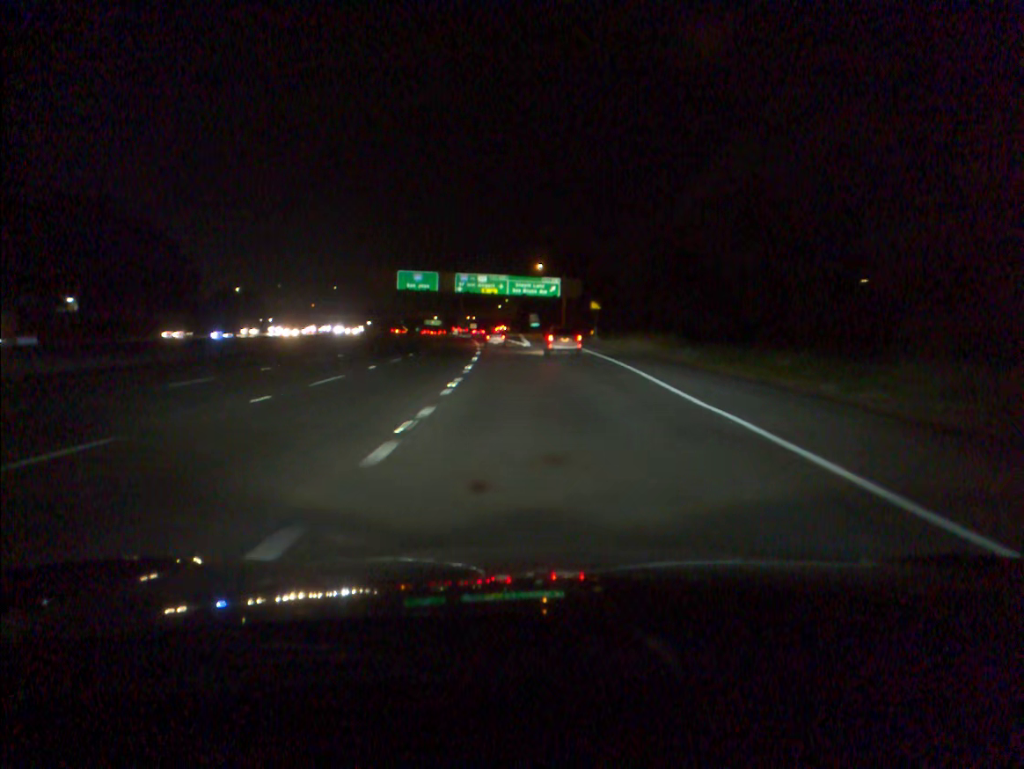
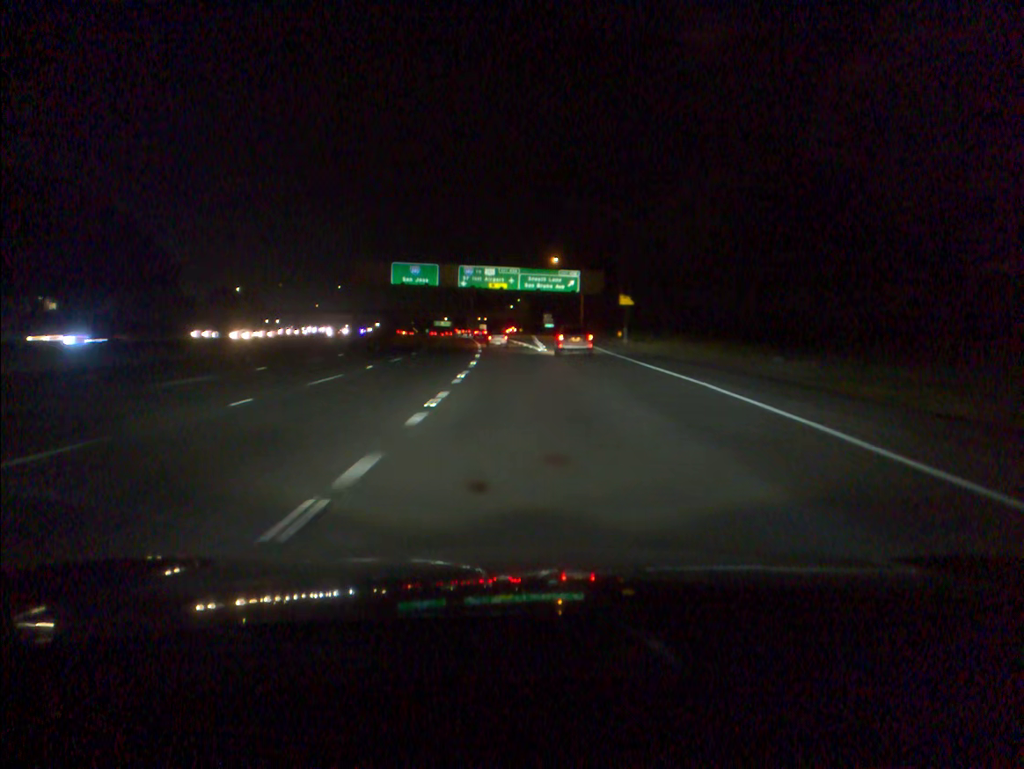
(-0.1, +14.8) m; -1°
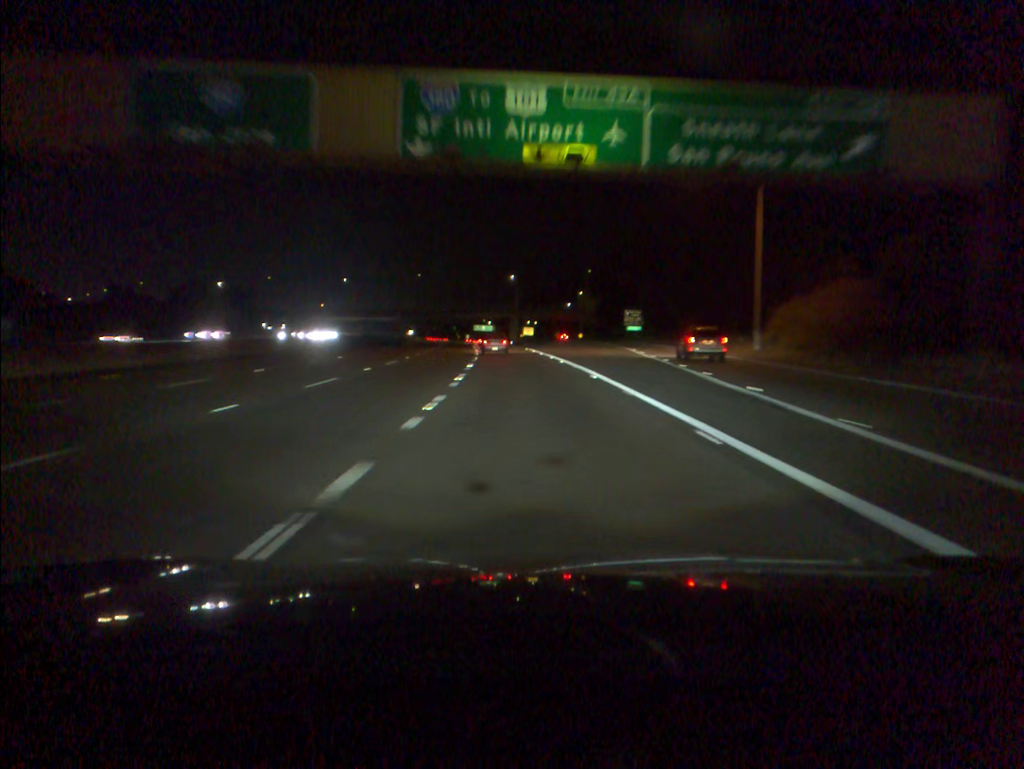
(-2.6, +72.3) m; -4°
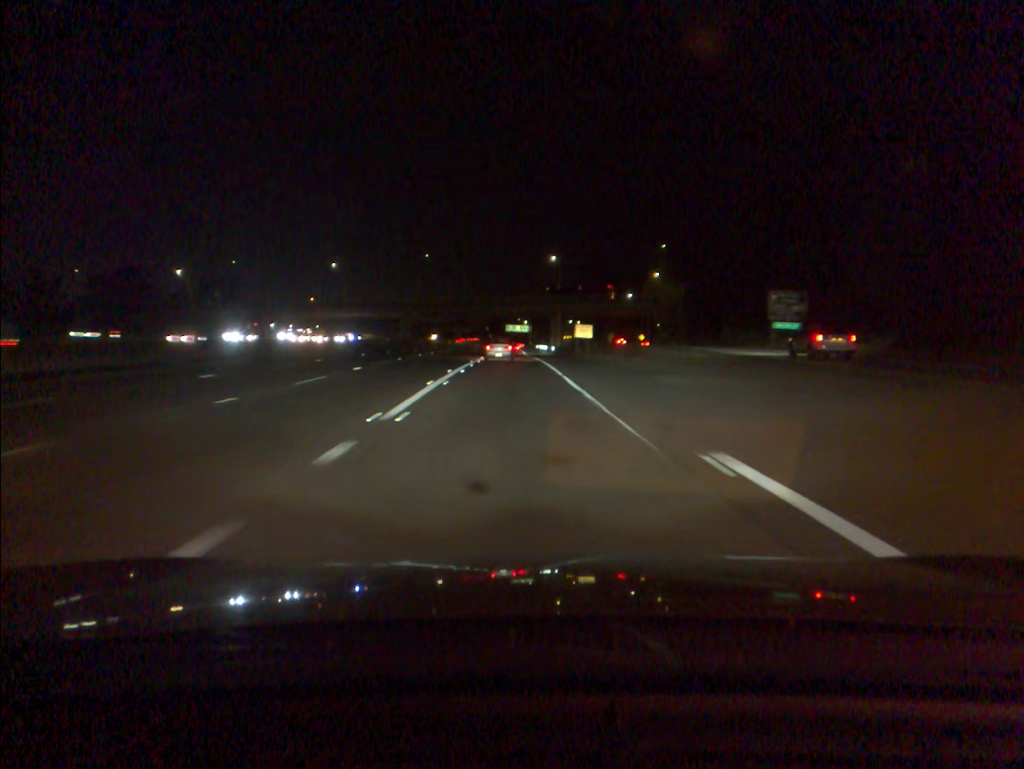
(-1.4, +56.7) m; -3°
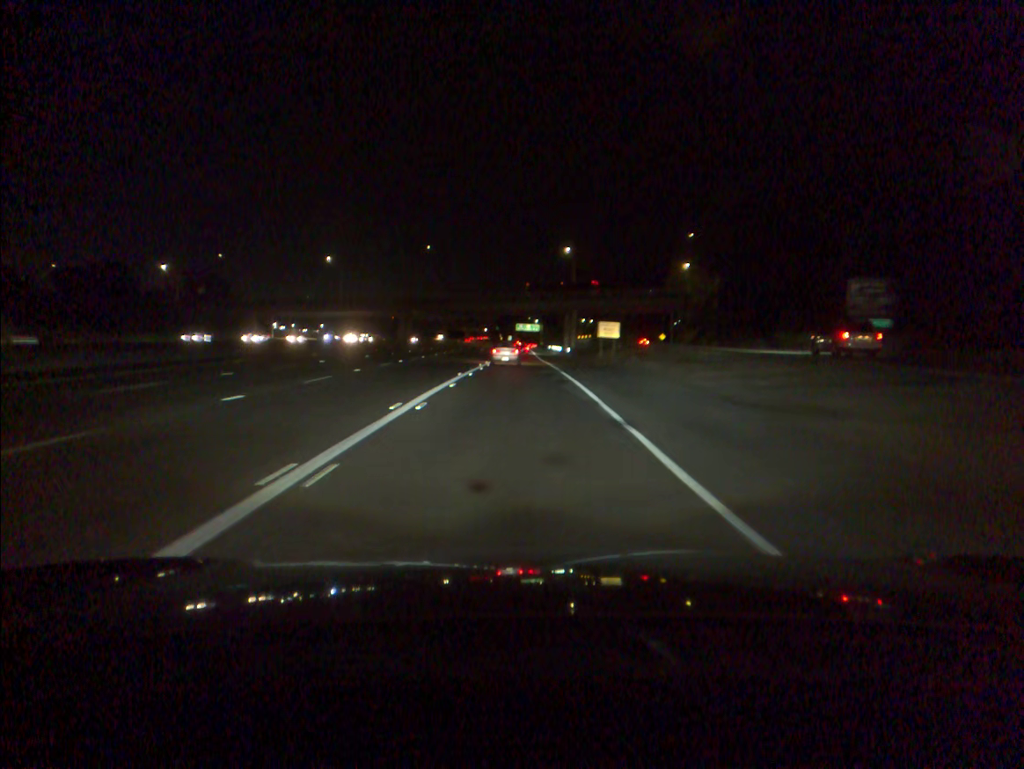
(-0.1, +14.1) m; -1°
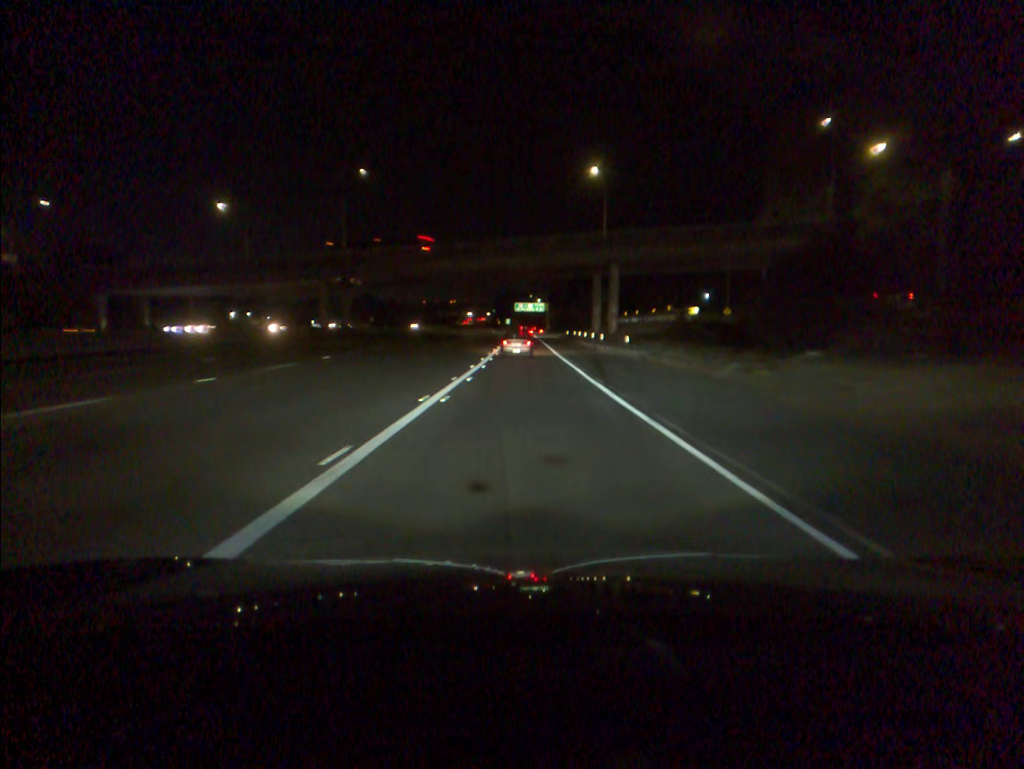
(-0.3, +56.0) m; 0°
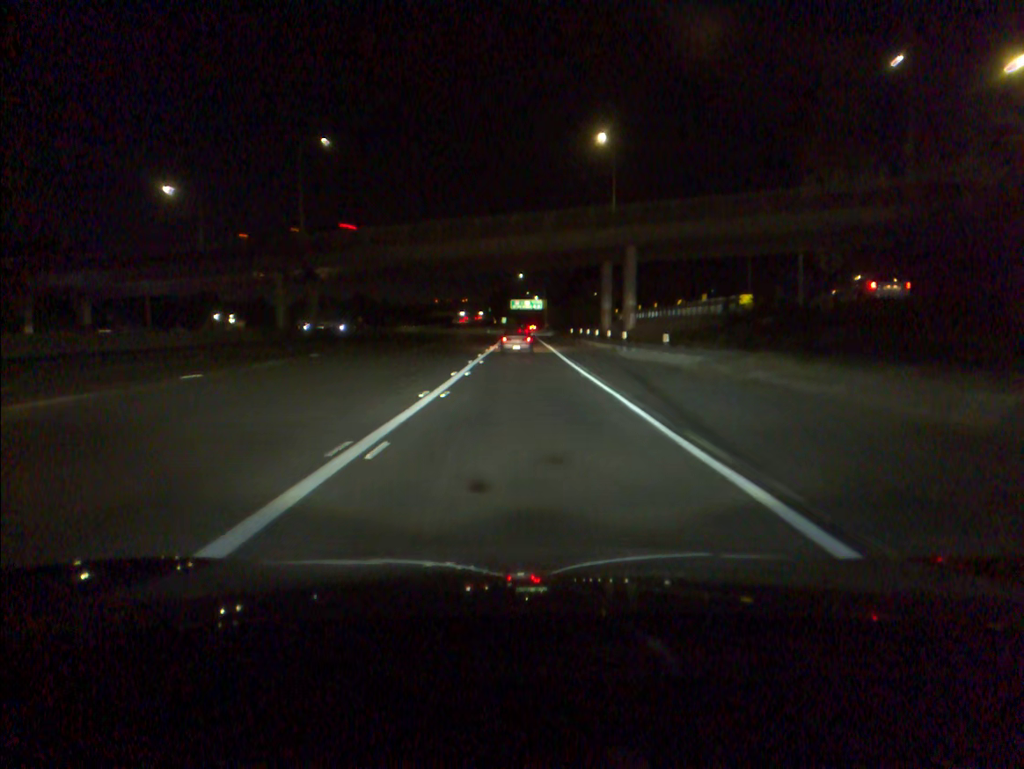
(0.0, +14.0) m; 0°
